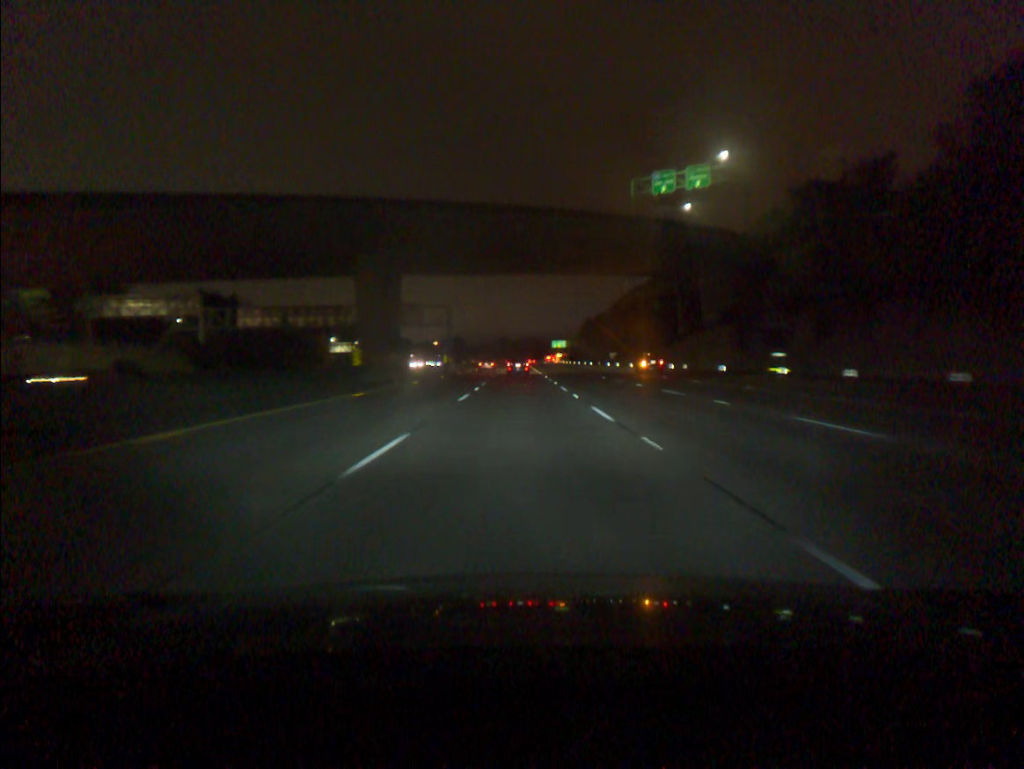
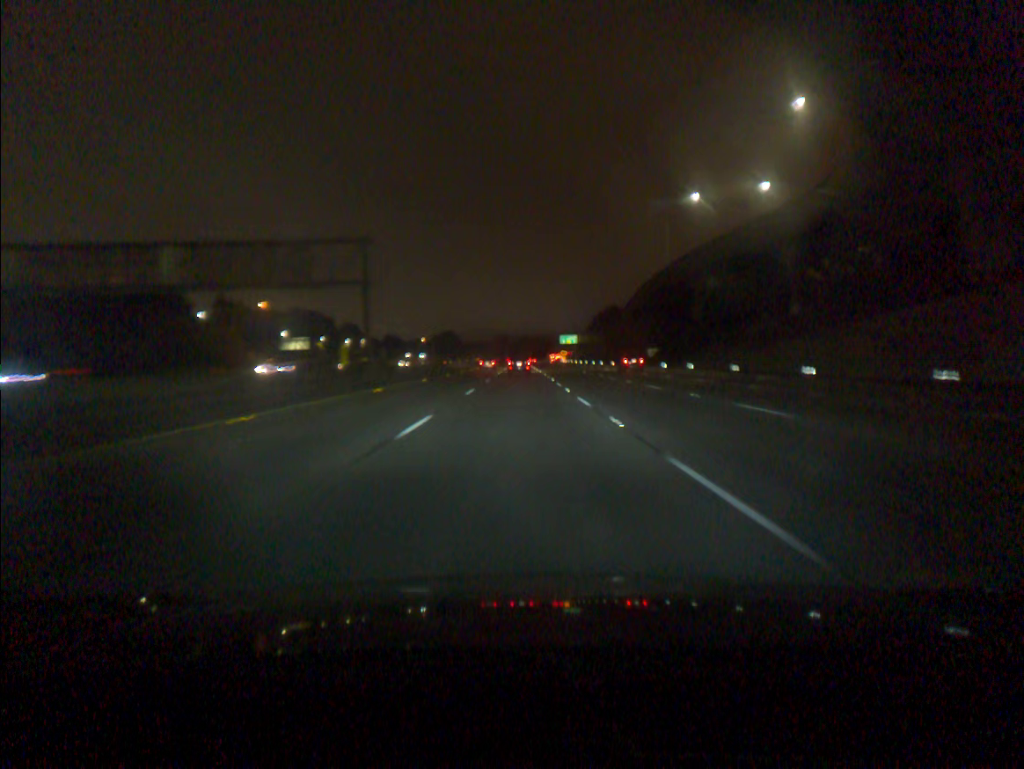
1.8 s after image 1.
(+0.1, +54.6) m; 0°
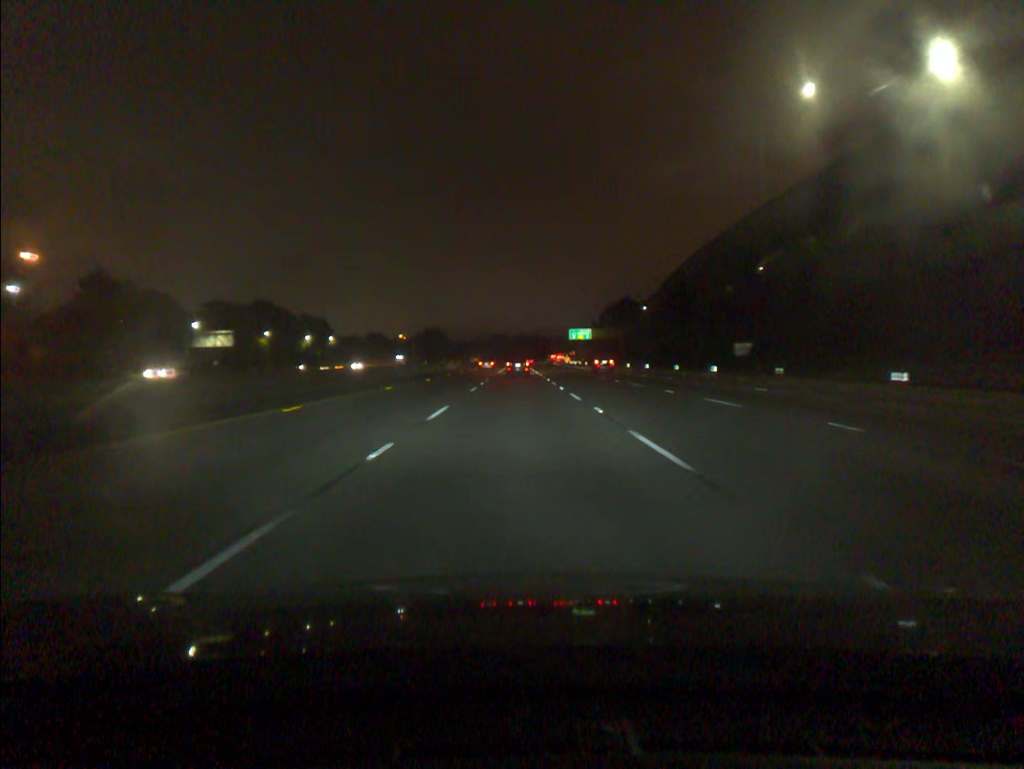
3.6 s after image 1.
(0.0, +54.8) m; 0°
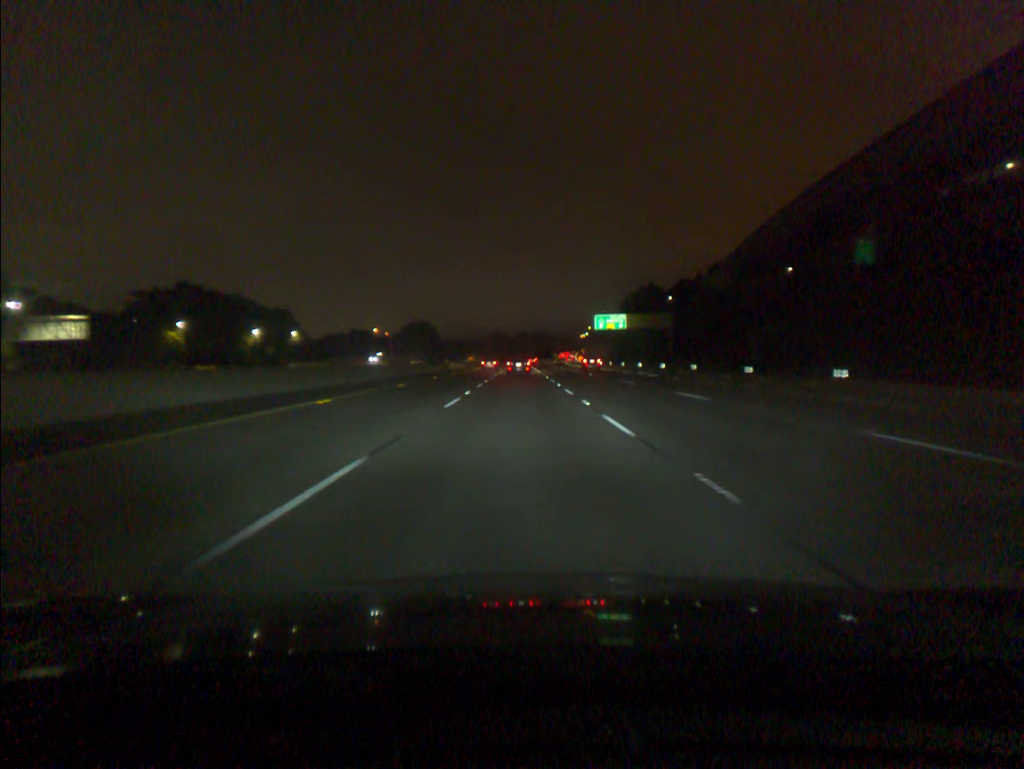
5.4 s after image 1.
(0.0, +54.8) m; 0°
